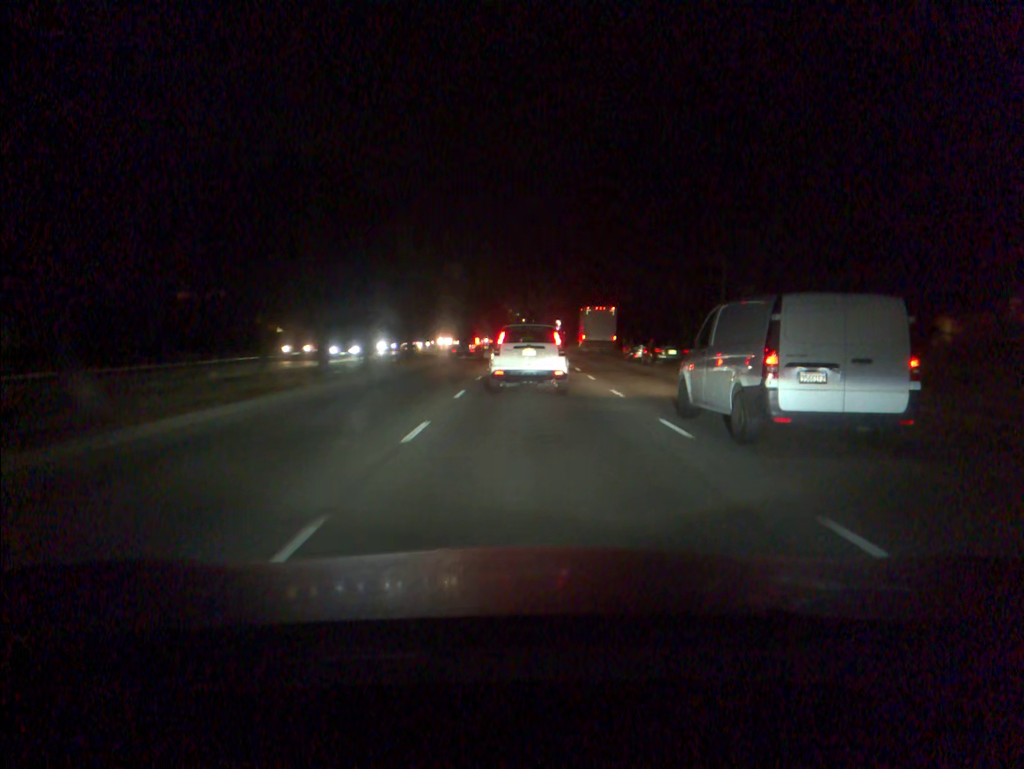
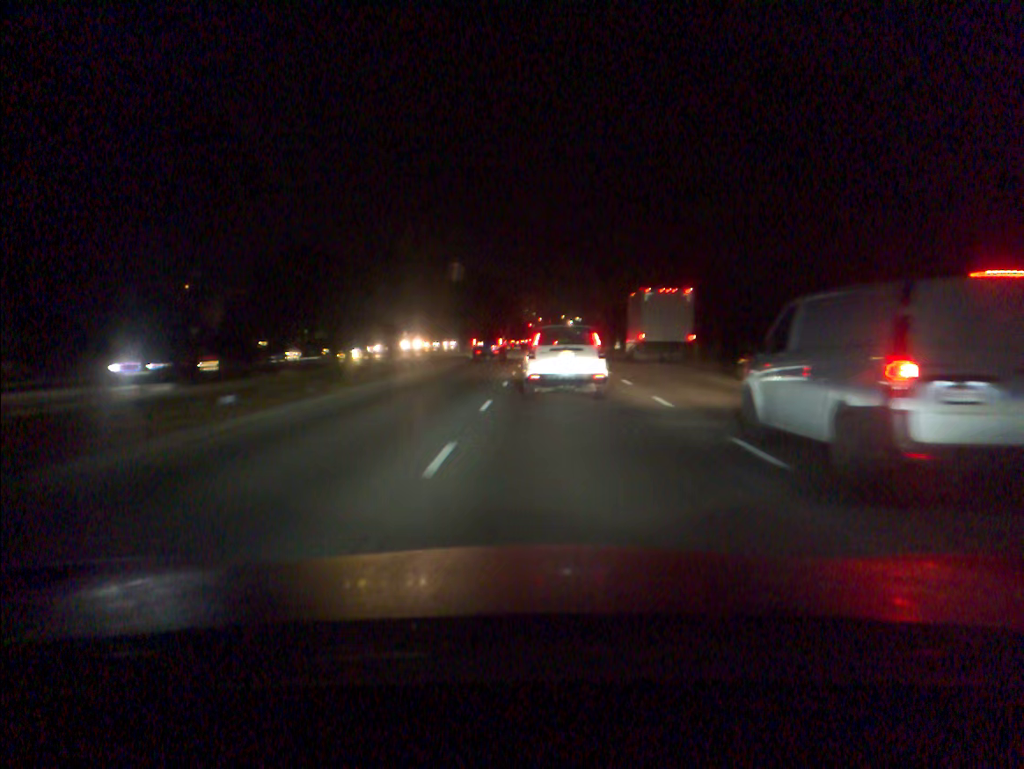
(-0.2, +23.8) m; -1°
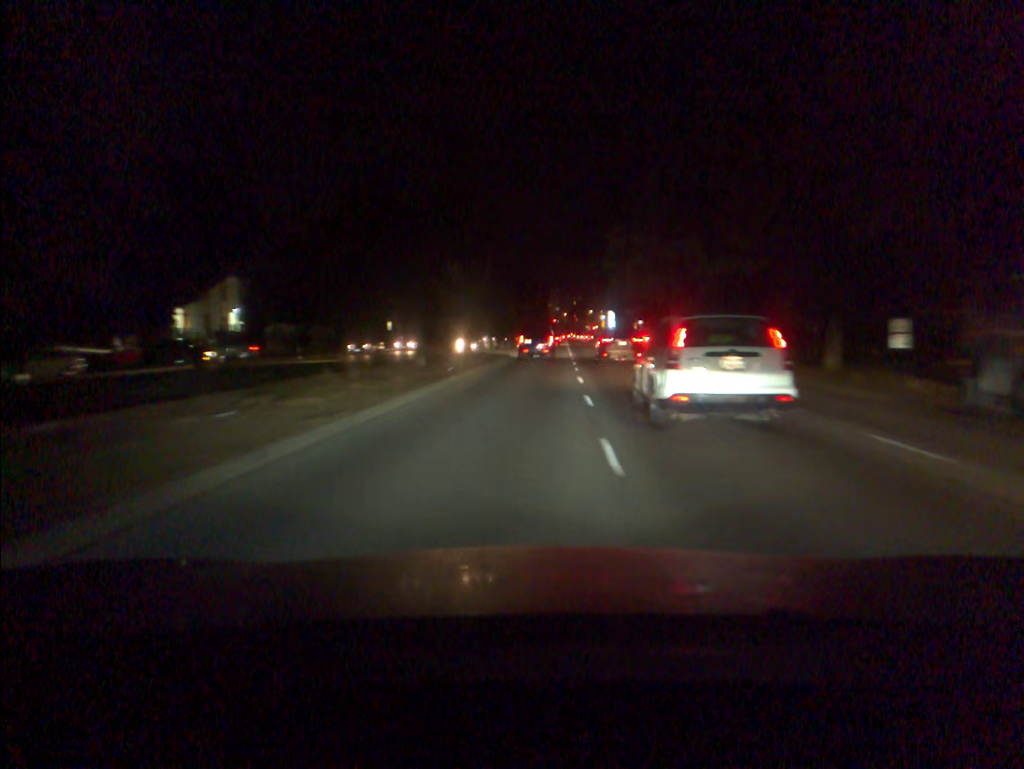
(-0.7, +36.1) m; -2°
